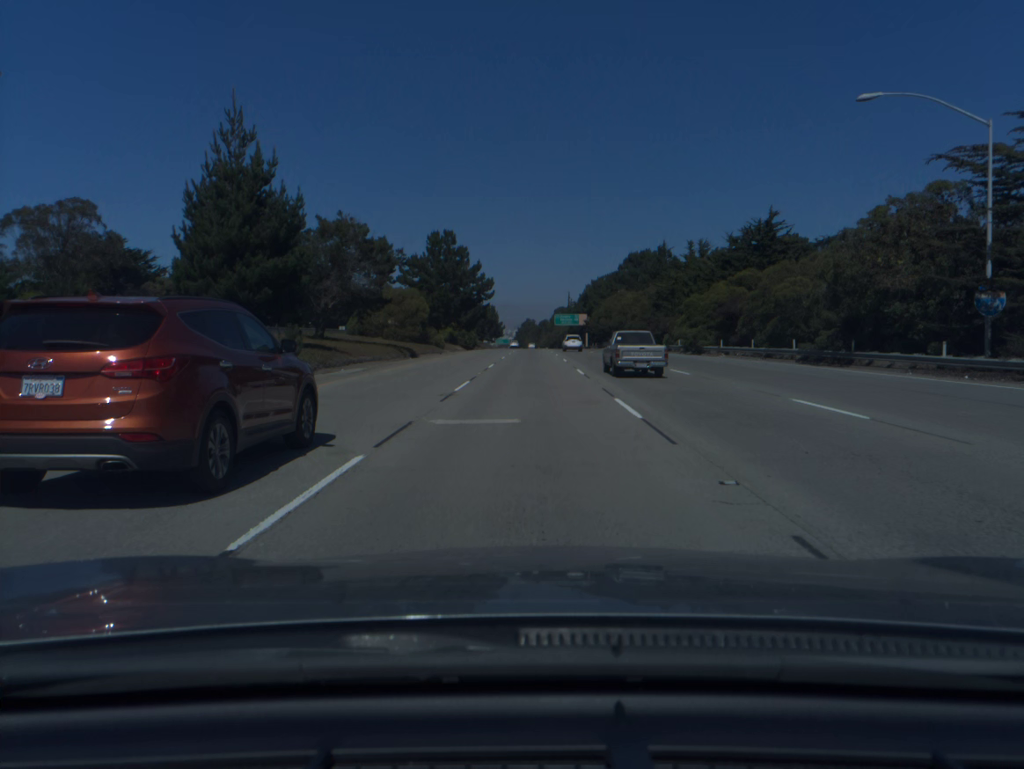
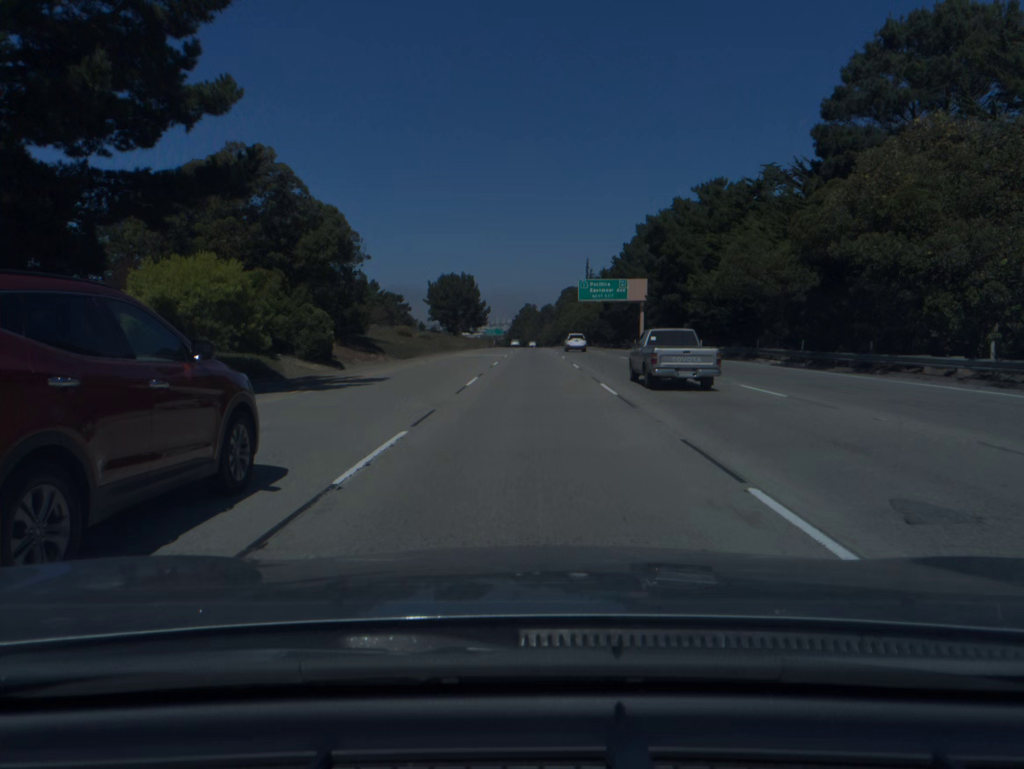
(+0.1, +97.4) m; 0°
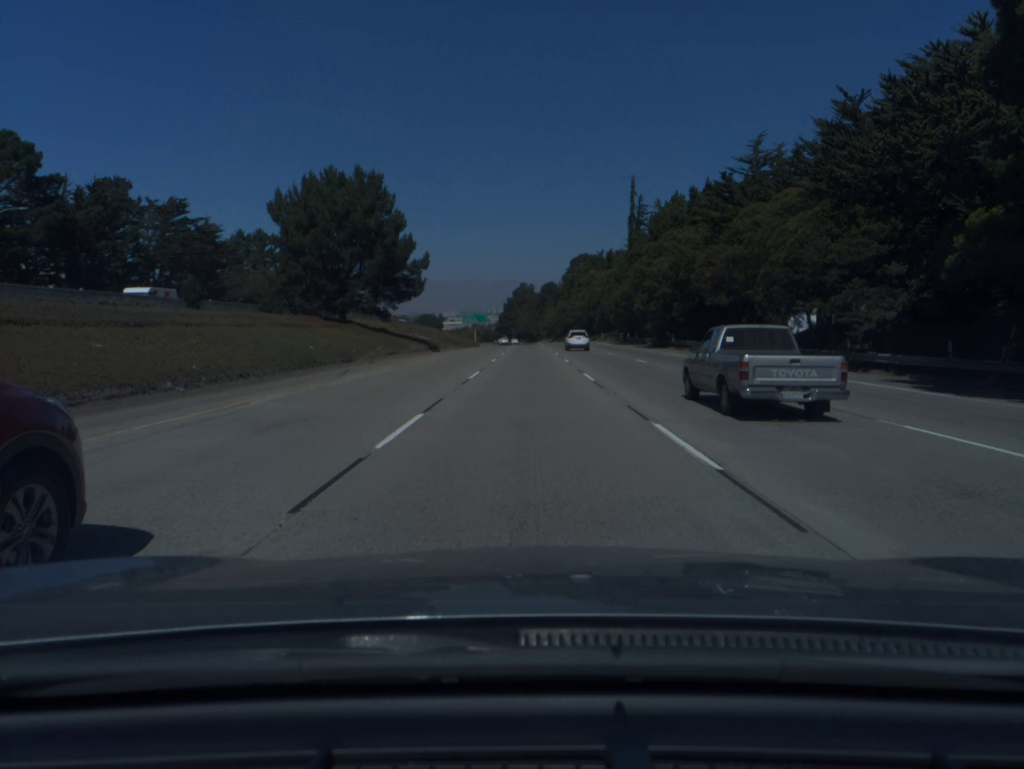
(+0.2, +97.5) m; 0°
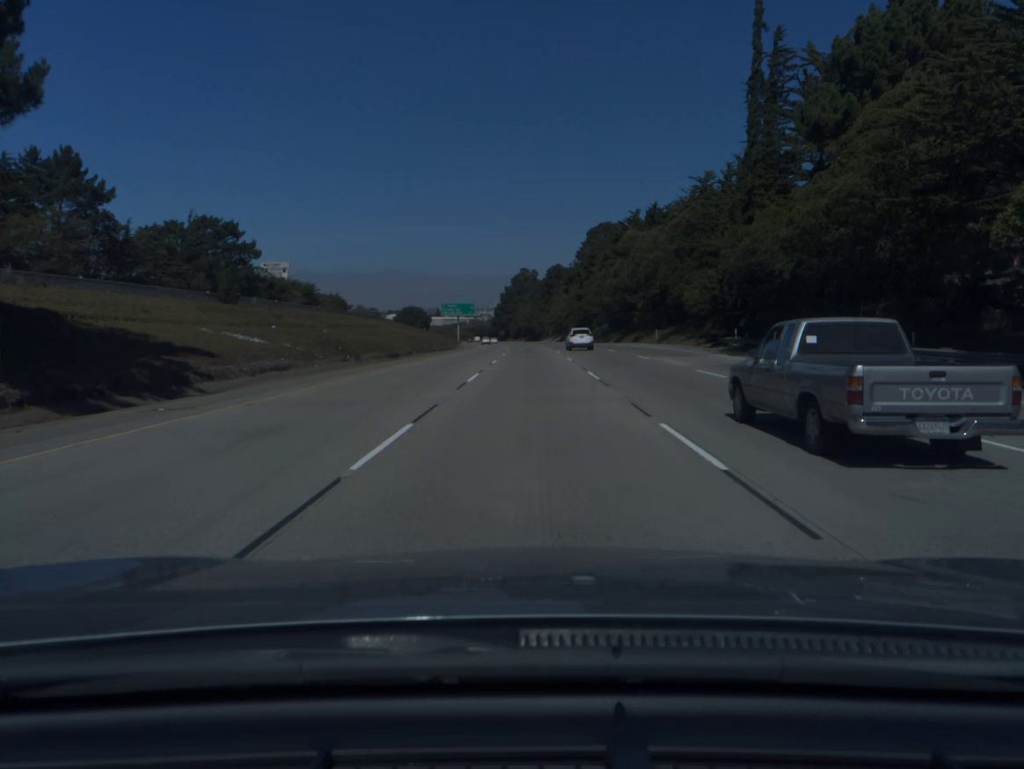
(-0.2, +58.5) m; 0°
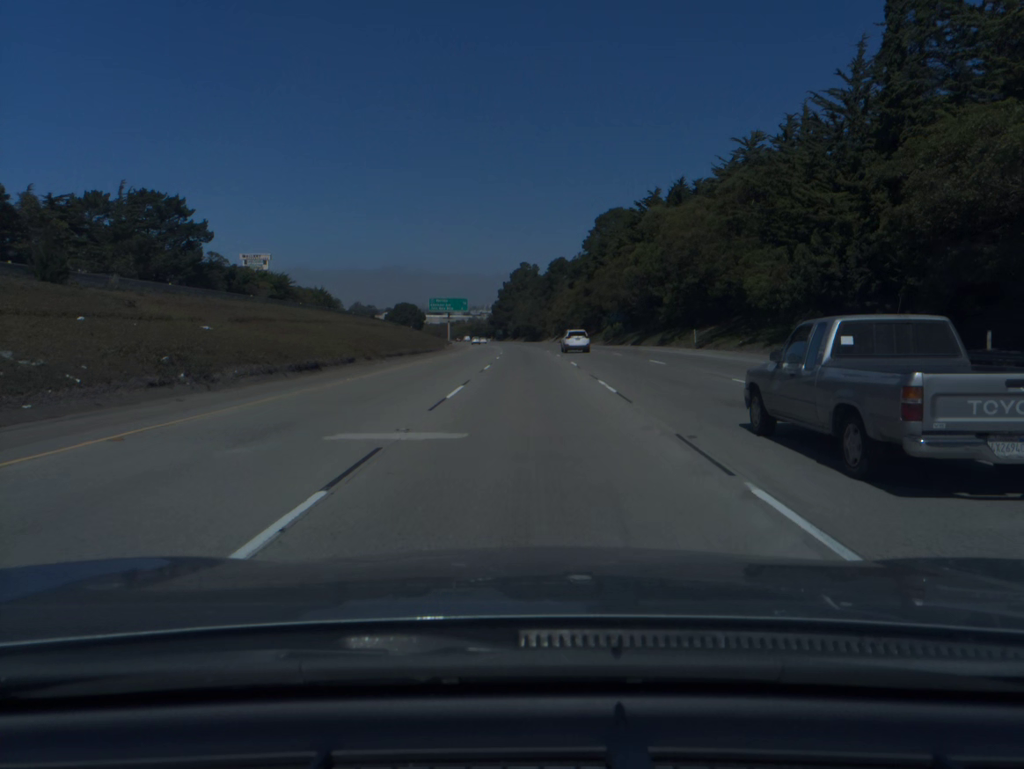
(0.0, +19.4) m; 0°
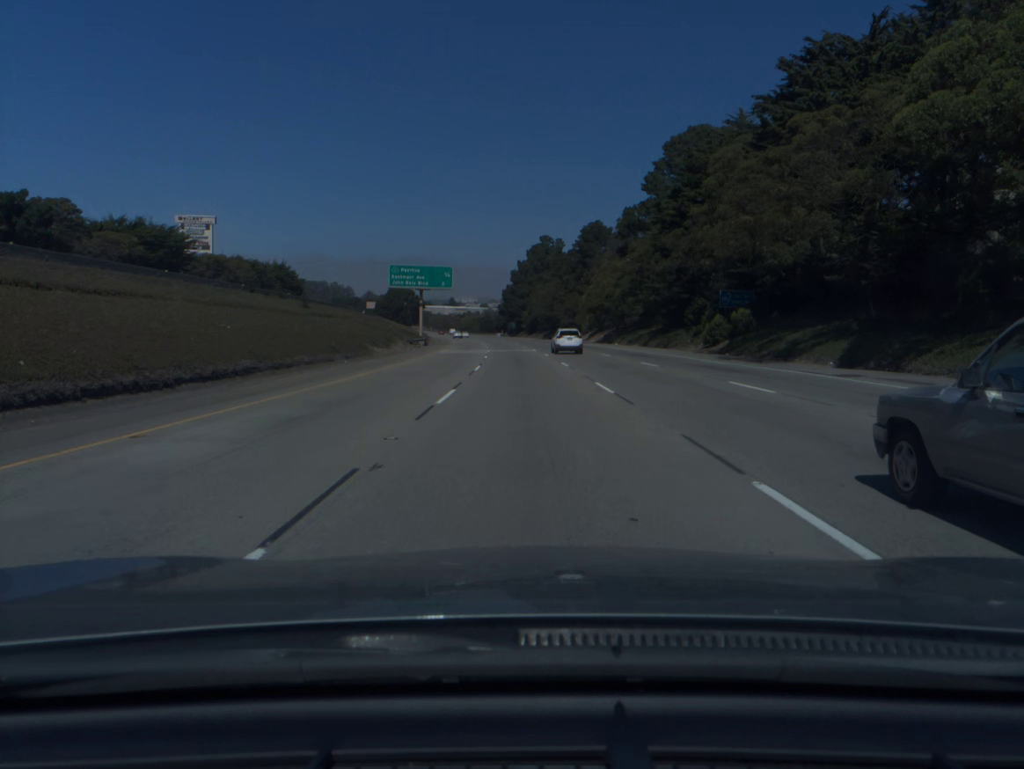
(-0.5, +58.1) m; -1°
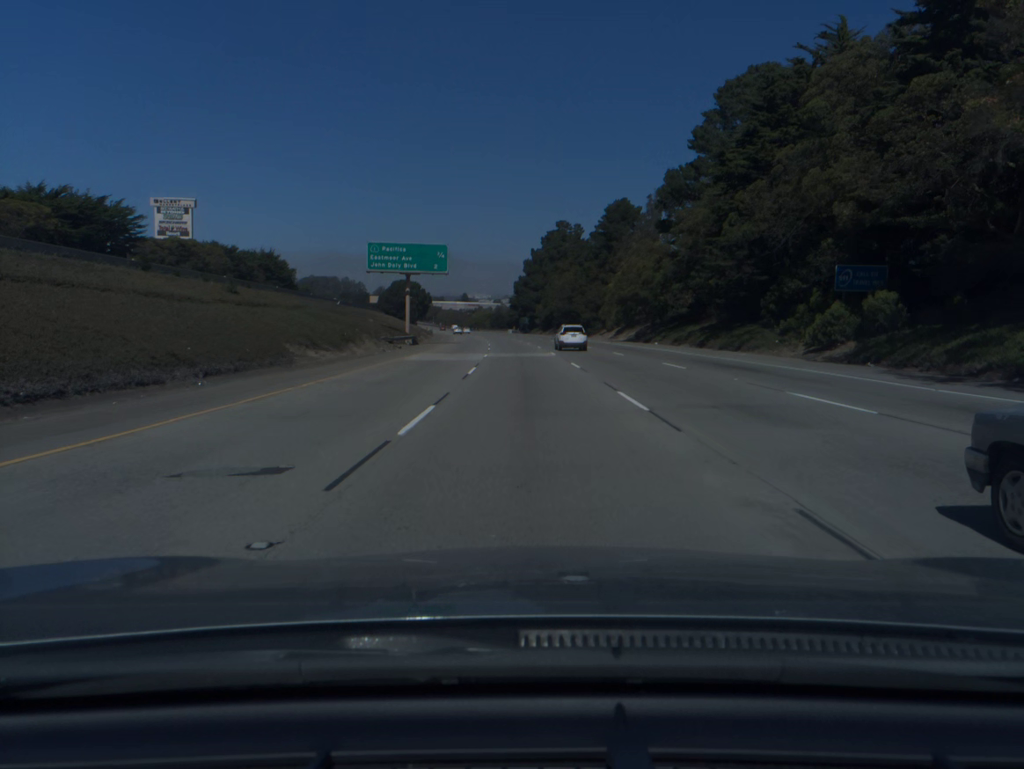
(-0.2, +19.3) m; -1°
